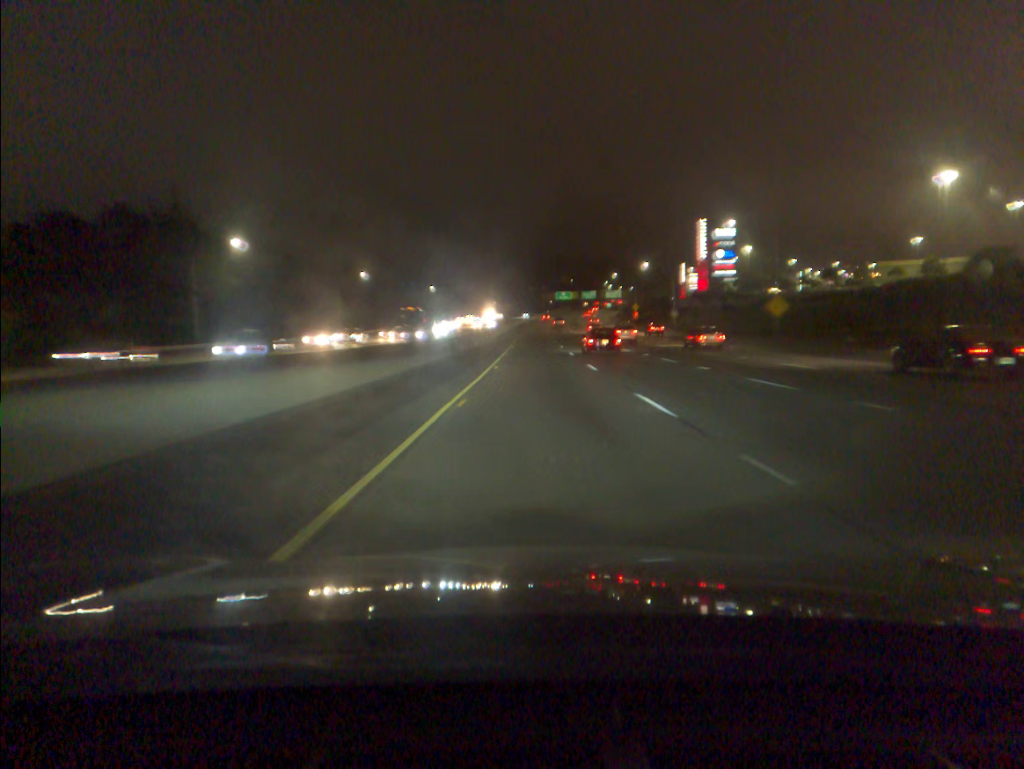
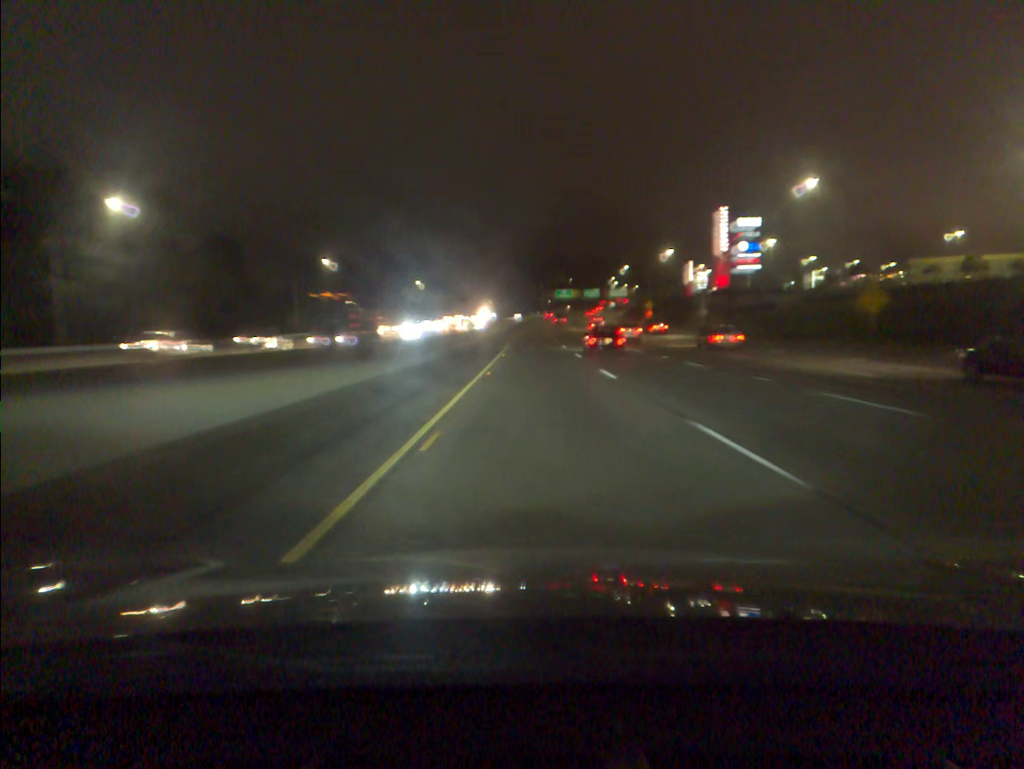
(0.0, +20.2) m; 0°
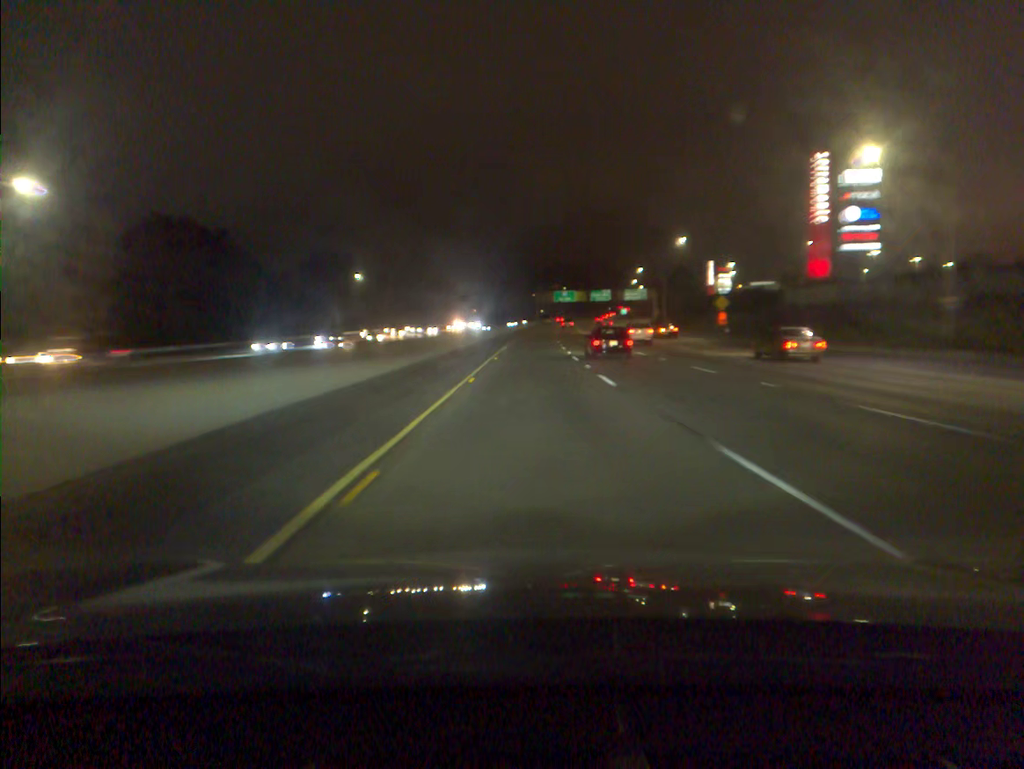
(+0.4, +61.0) m; +1°
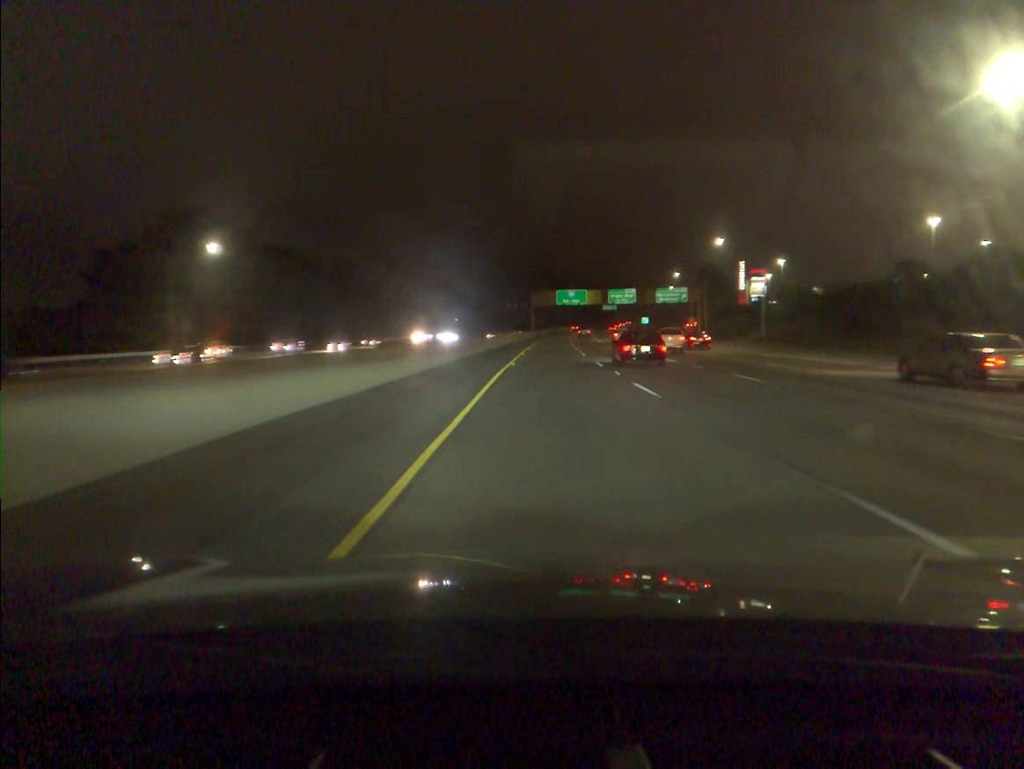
(0.0, +61.3) m; +1°
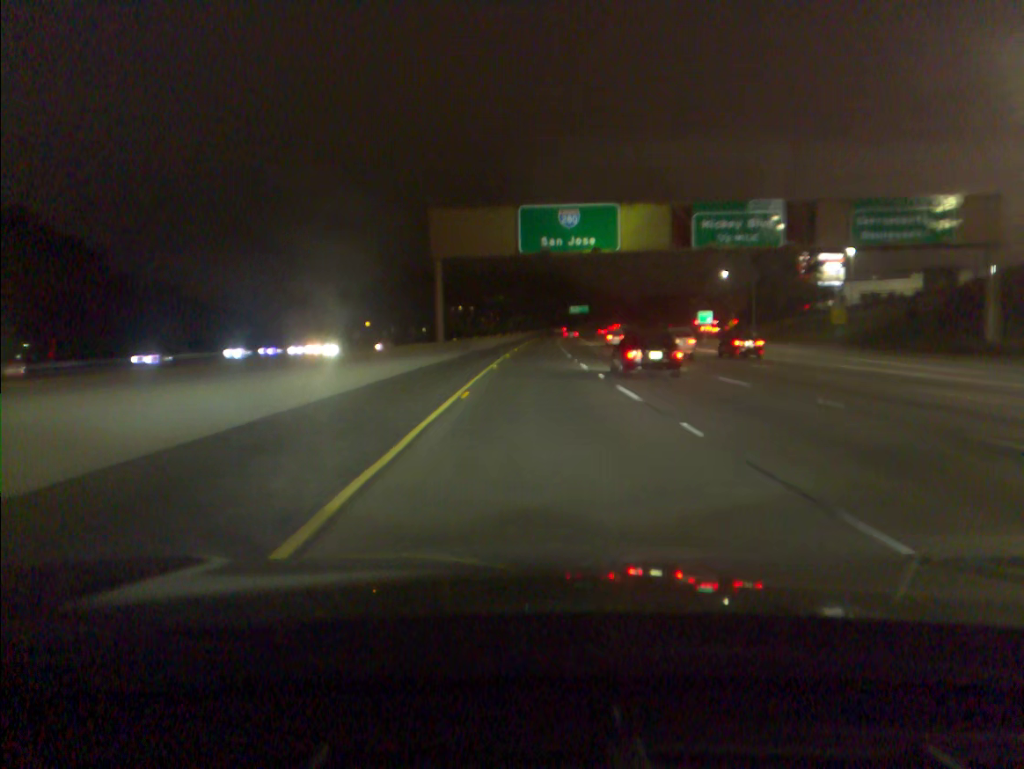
(+3.7, +103.4) m; +3°
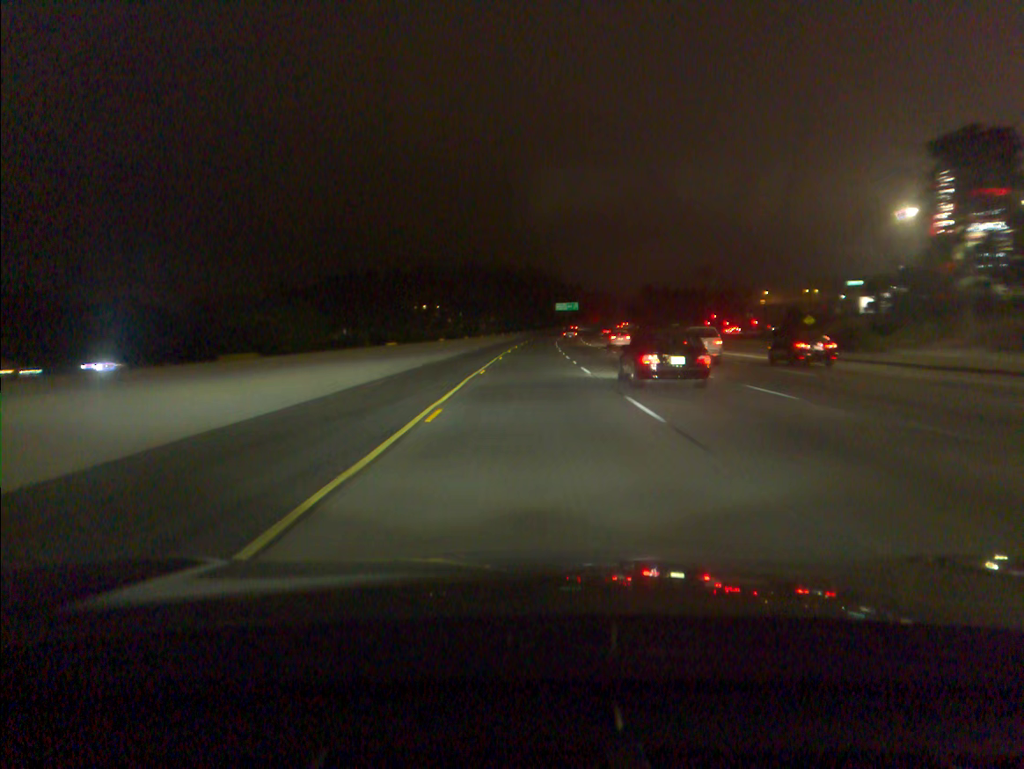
(+0.9, +62.8) m; +2°
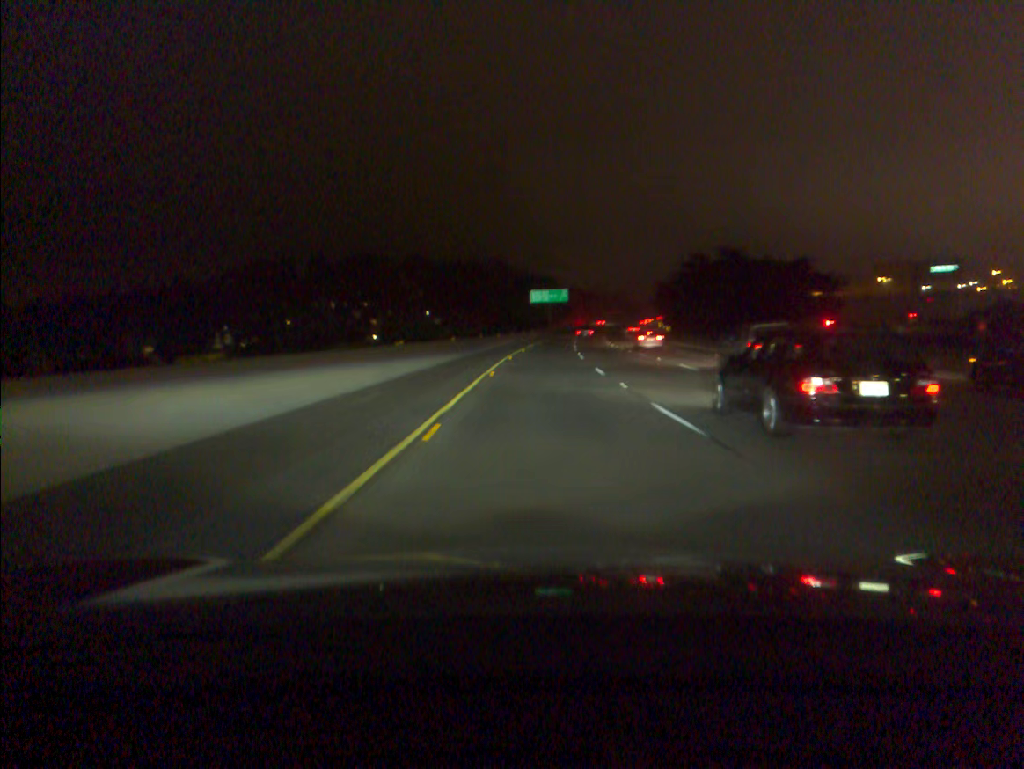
(+1.9, +104.4) m; +3°
